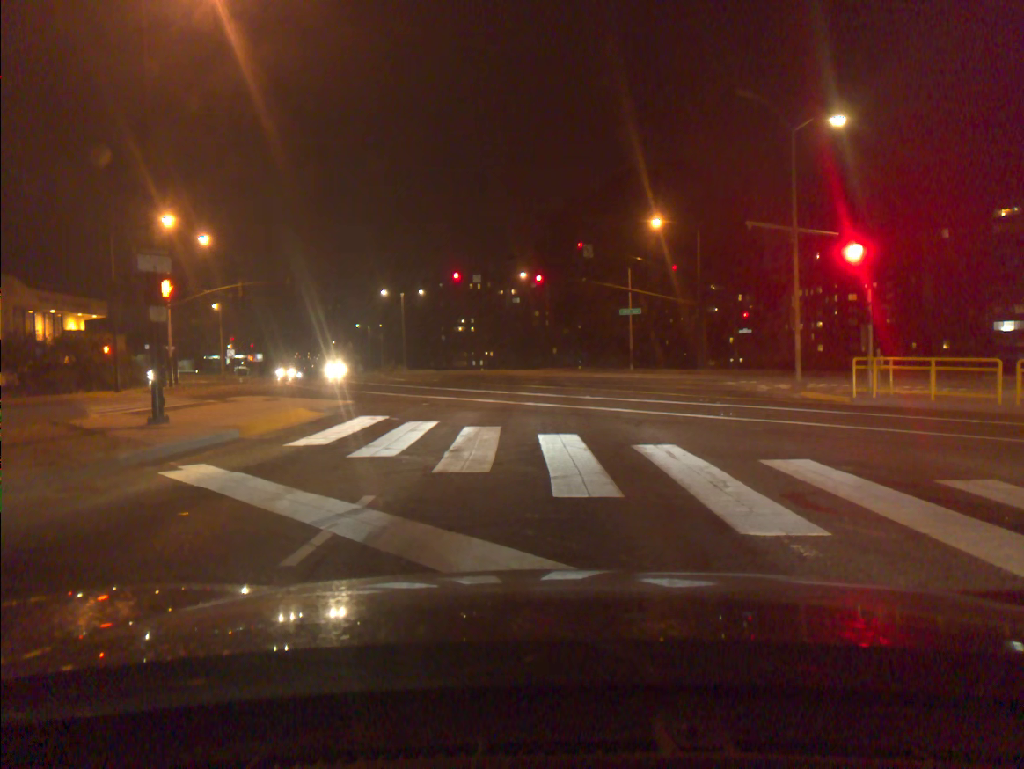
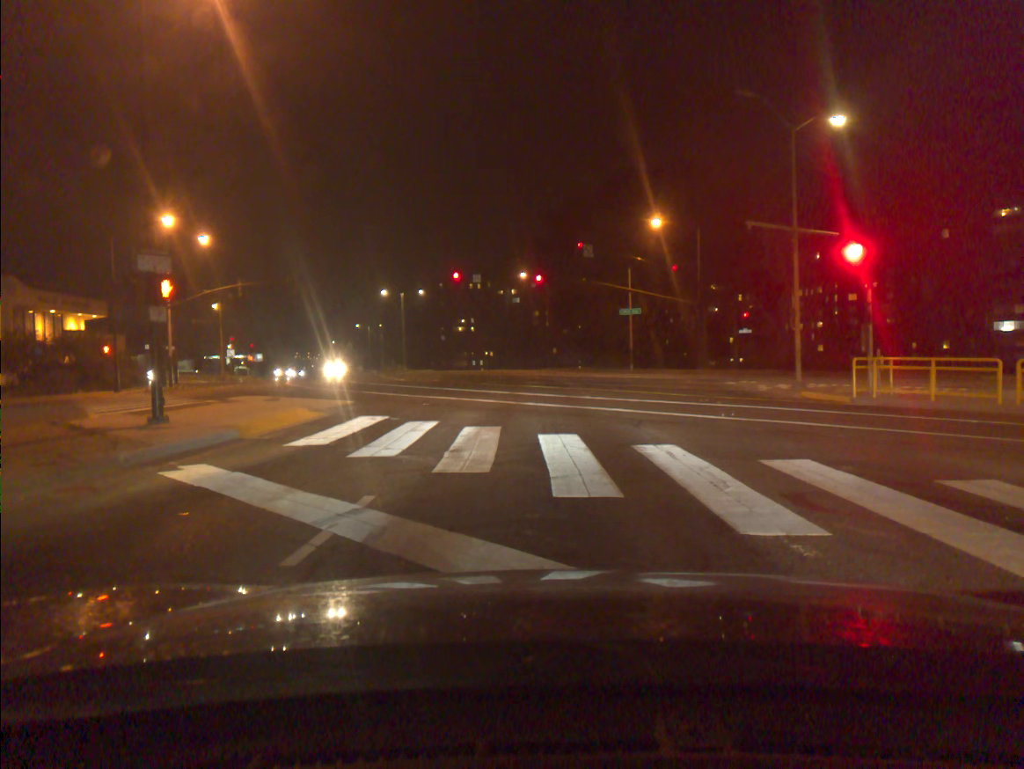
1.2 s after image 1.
(0.0, 0.0) m; 0°
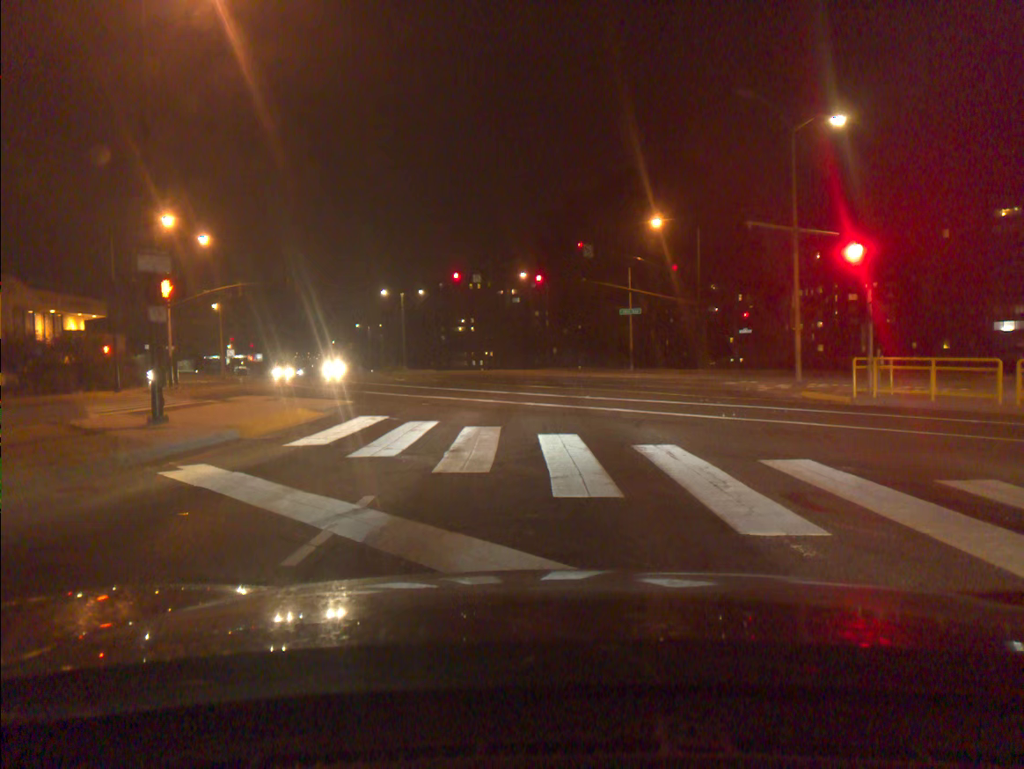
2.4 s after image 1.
(0.0, 0.0) m; 0°
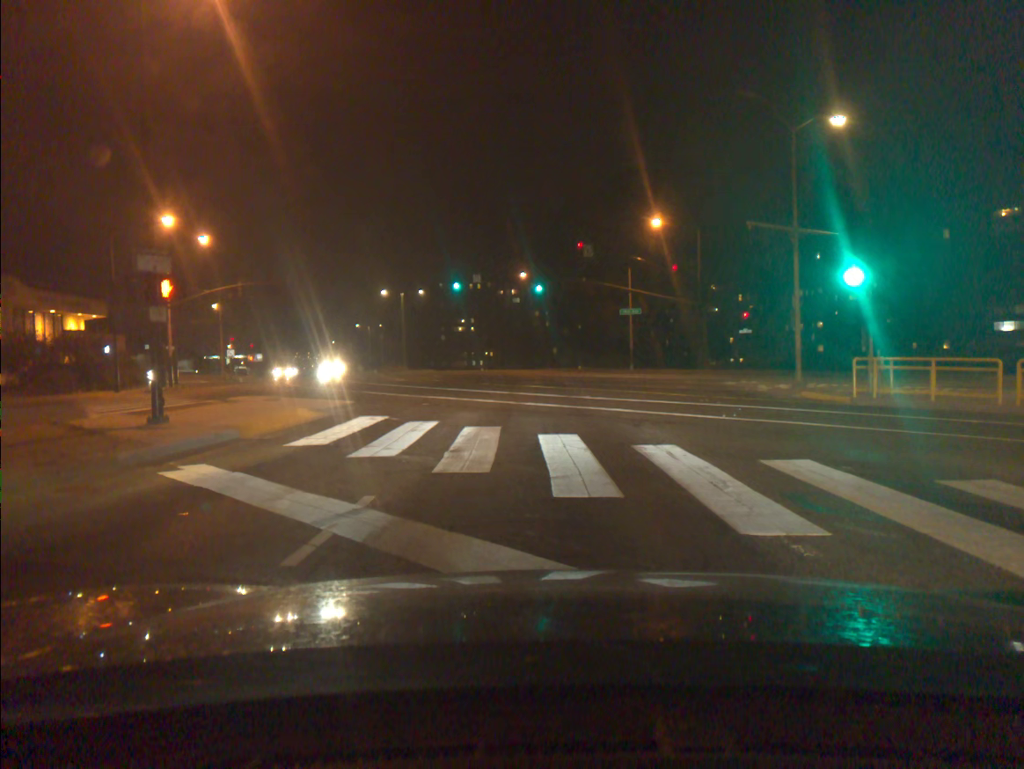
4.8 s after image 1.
(0.0, 0.0) m; 0°
